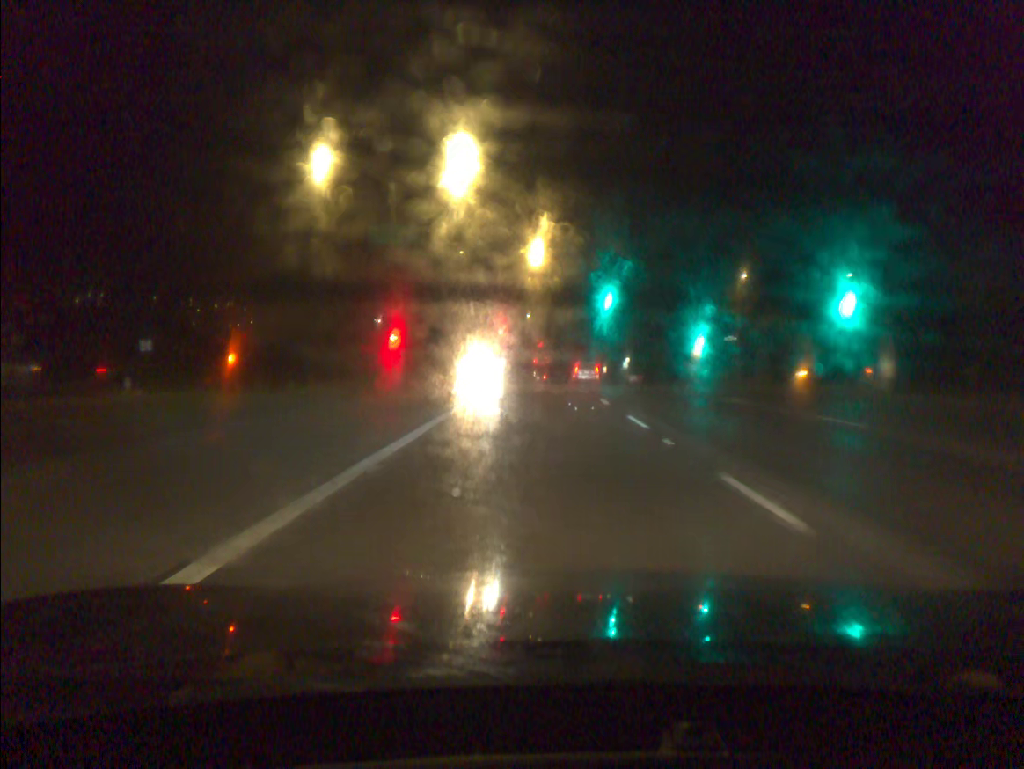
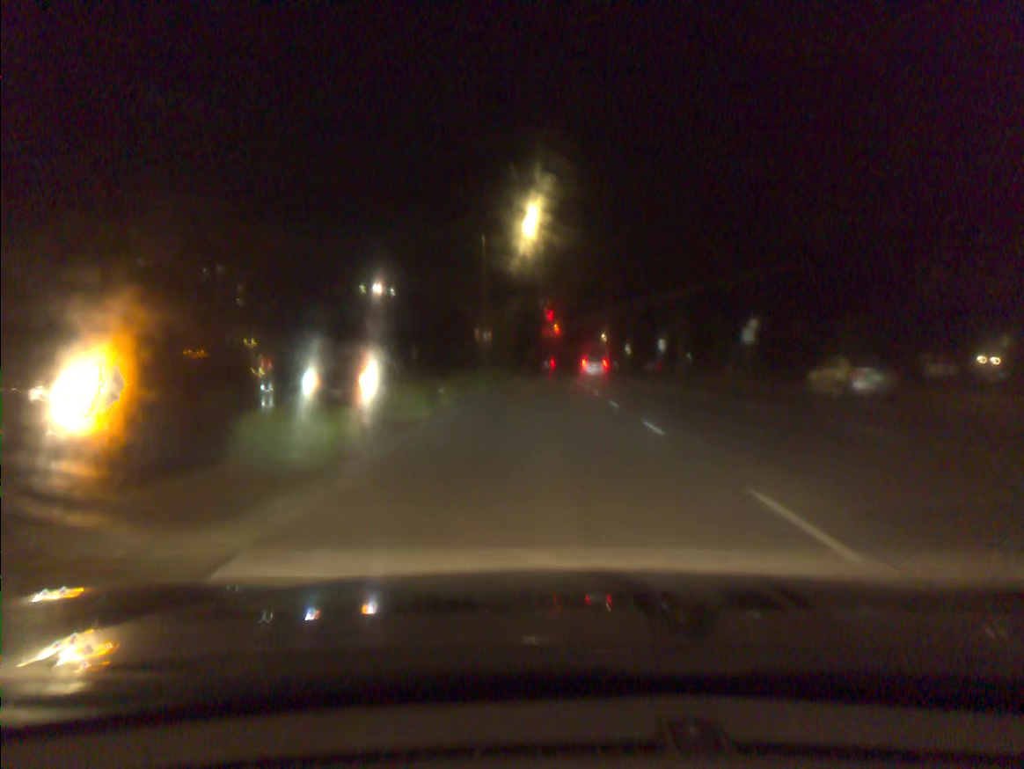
(-0.5, +57.1) m; -1°
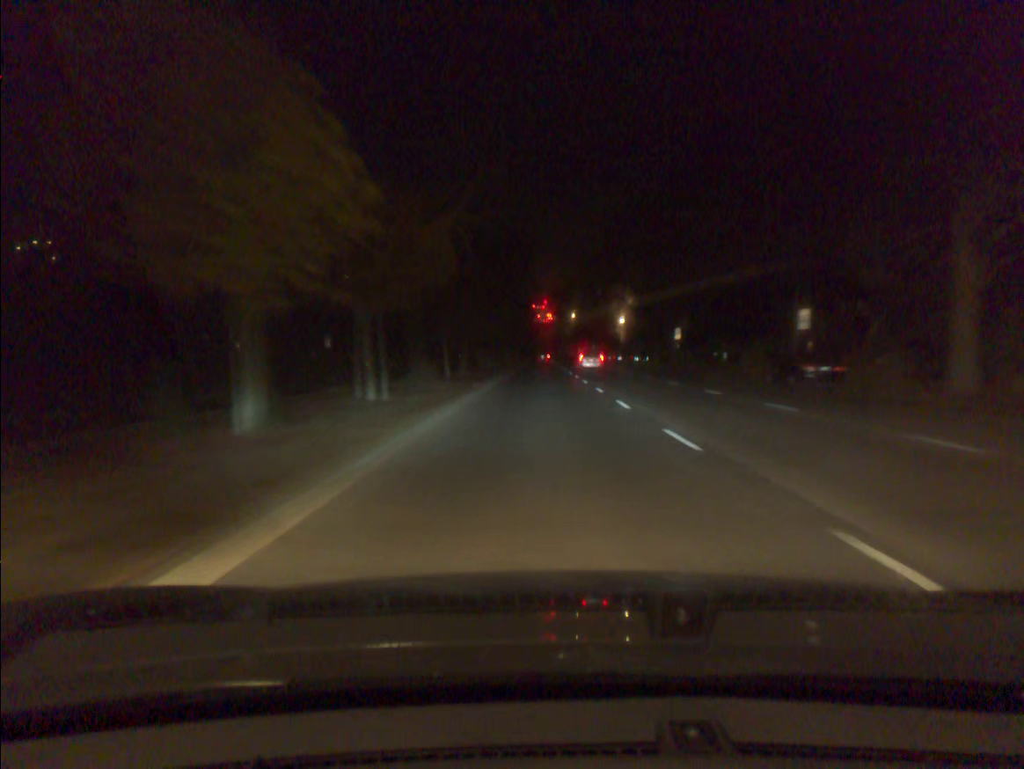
(+0.1, +46.4) m; +1°
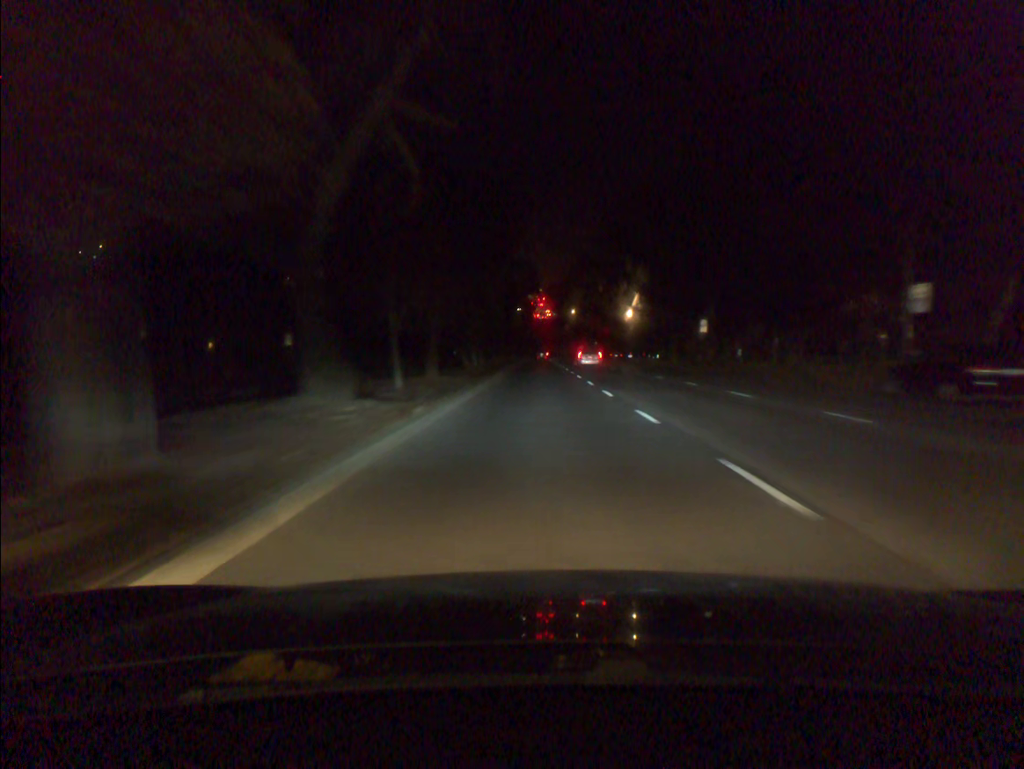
(0.0, +11.6) m; 0°
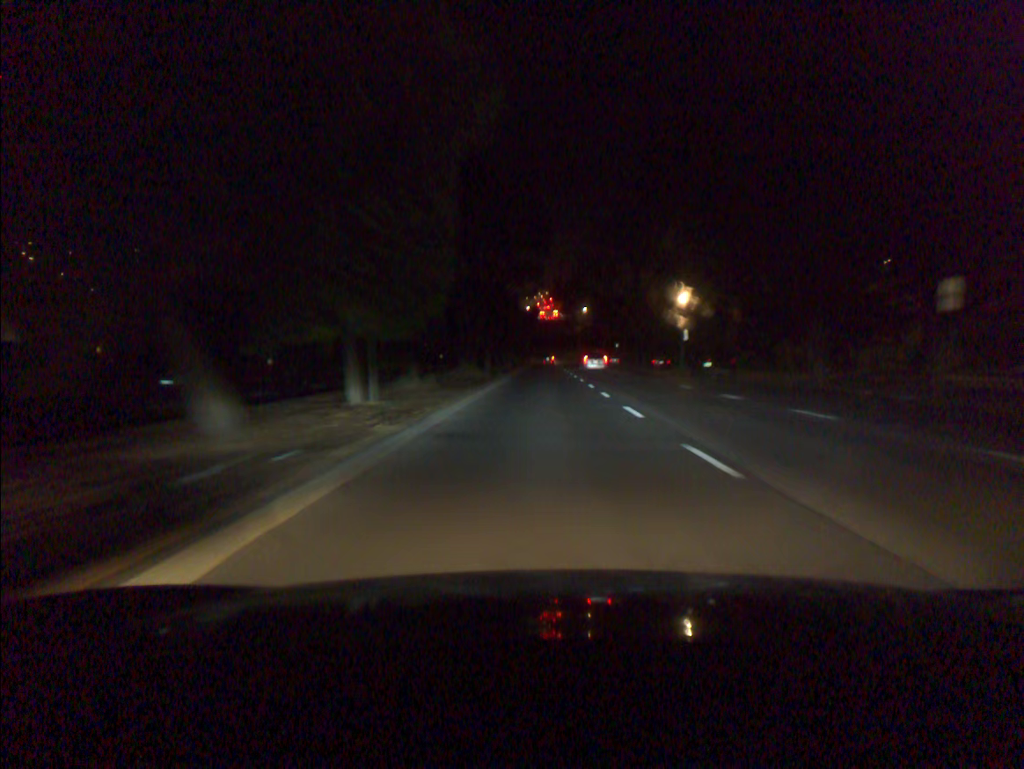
(-0.1, +34.7) m; 0°
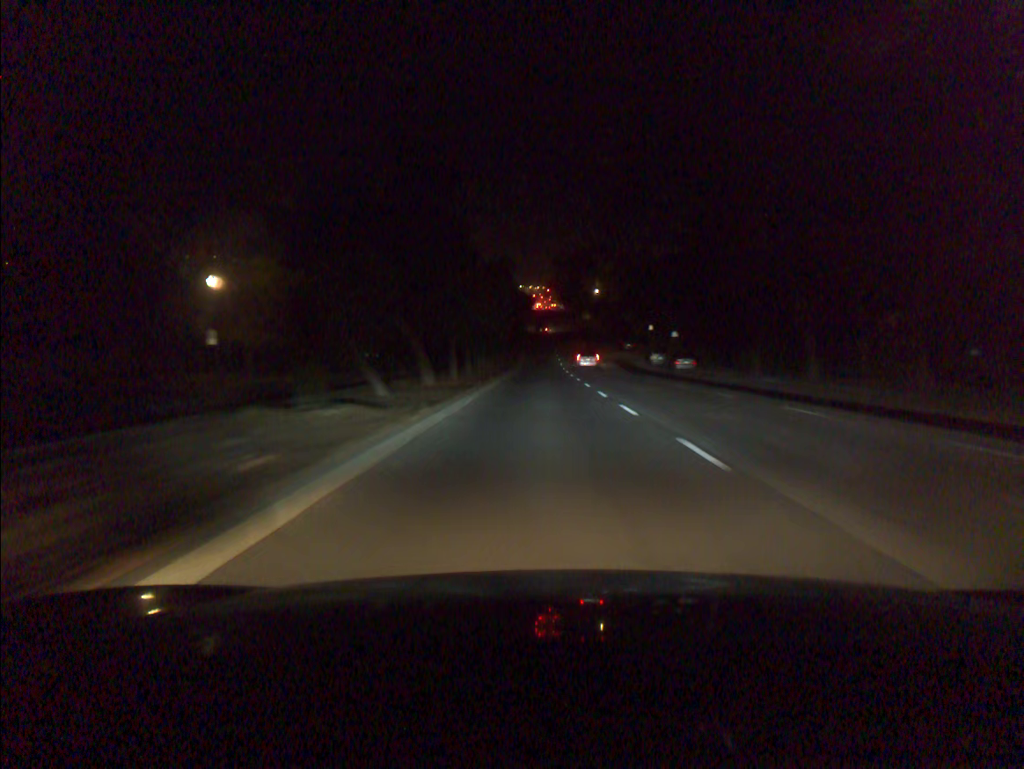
(0.0, +57.6) m; 0°
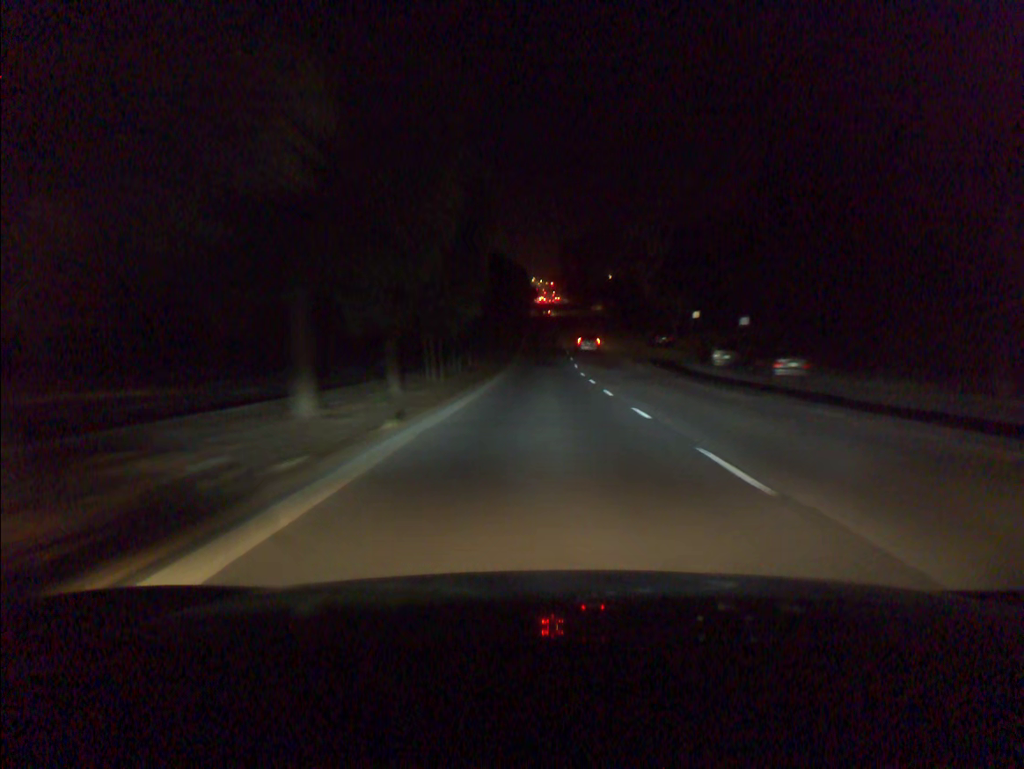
(0.0, +23.1) m; 0°
